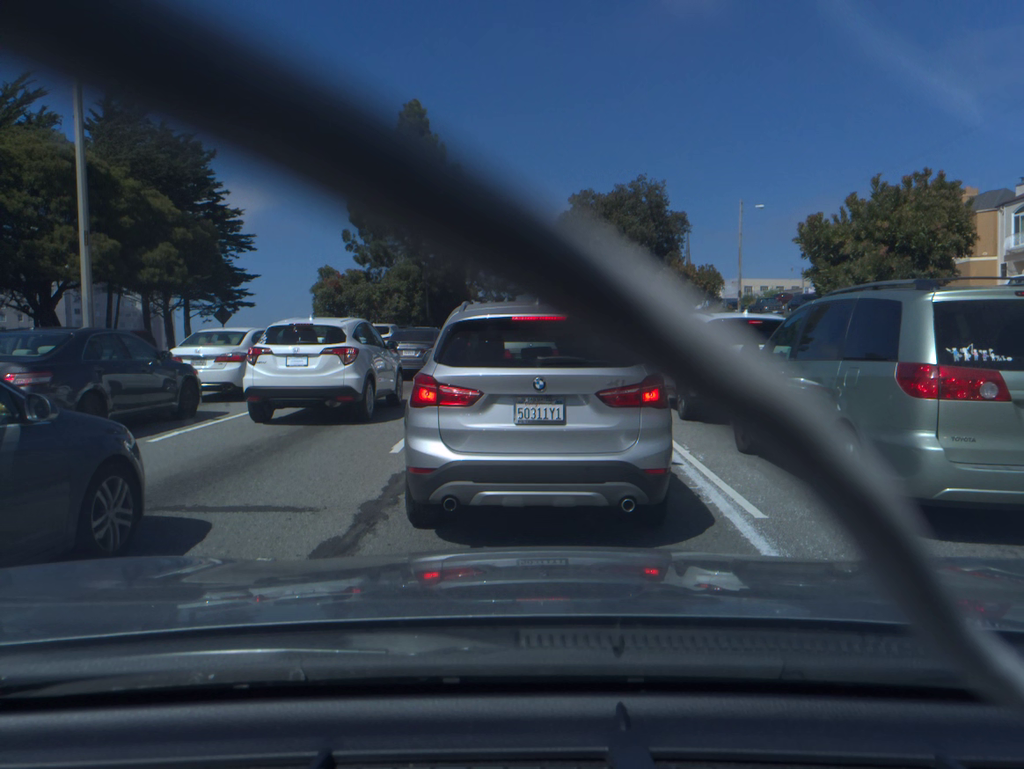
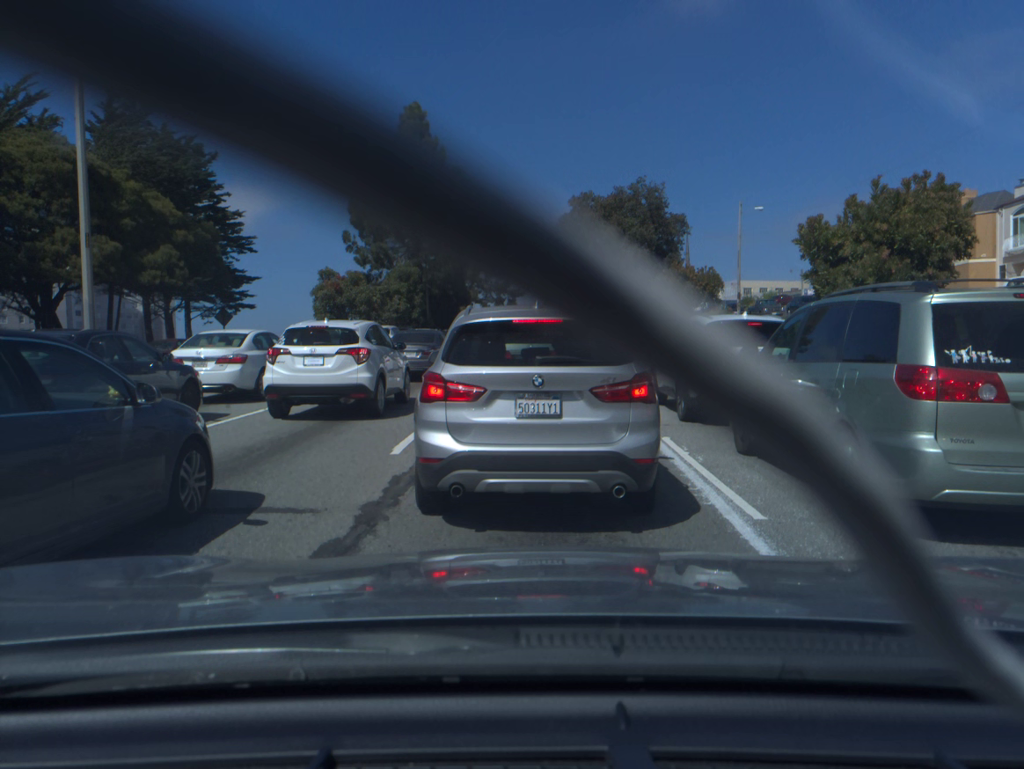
(0.0, 0.0) m; 0°
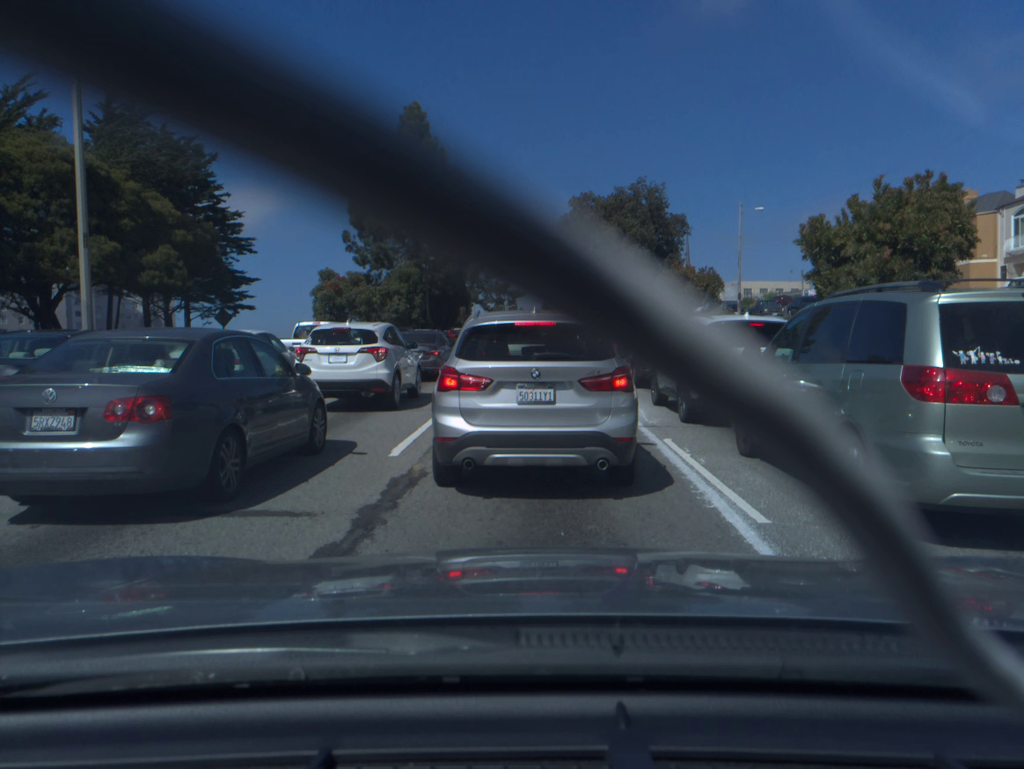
(0.0, 0.0) m; 0°
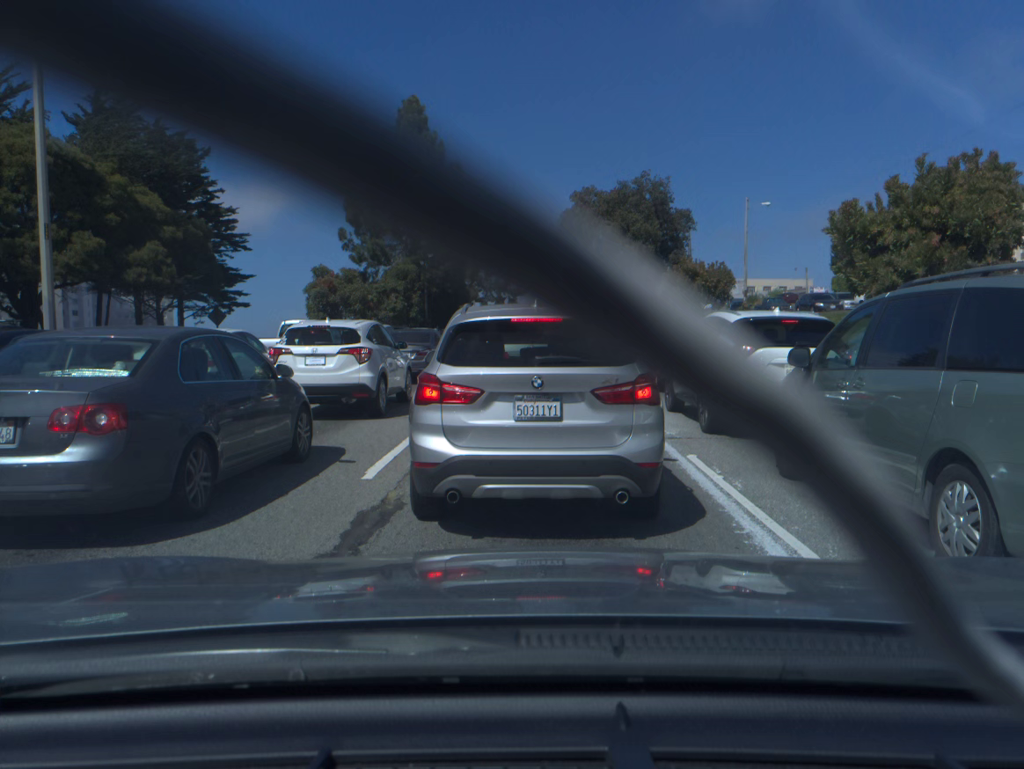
(0.0, +1.3) m; 0°
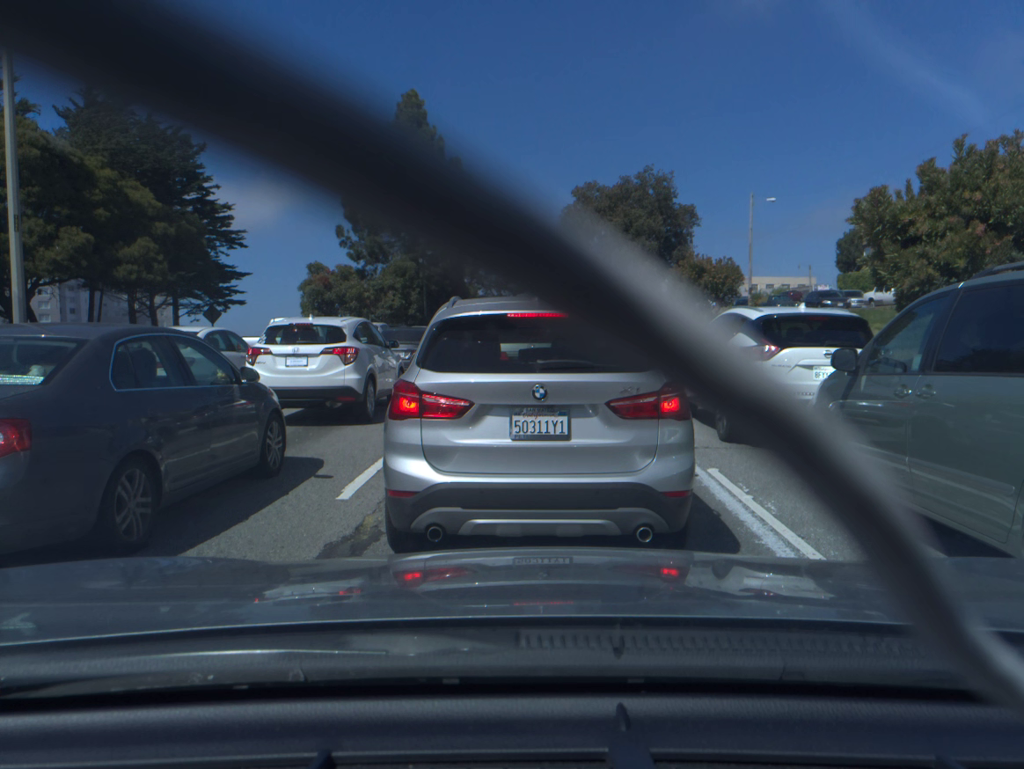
(0.0, +0.9) m; 0°
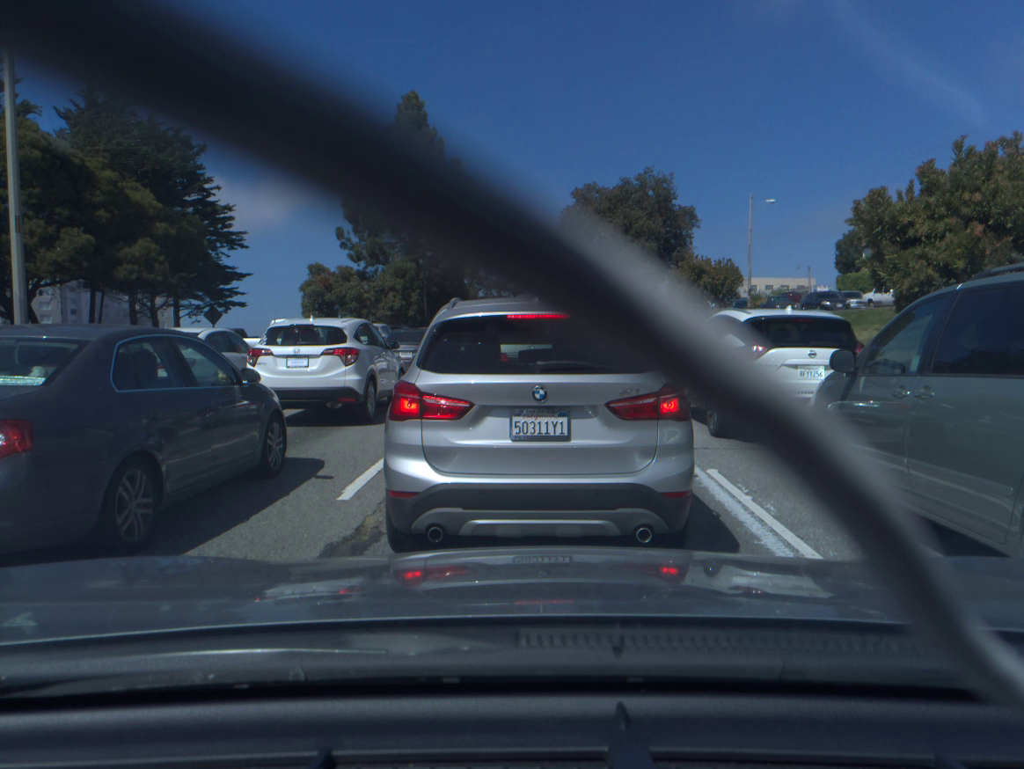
(0.0, 0.0) m; 0°
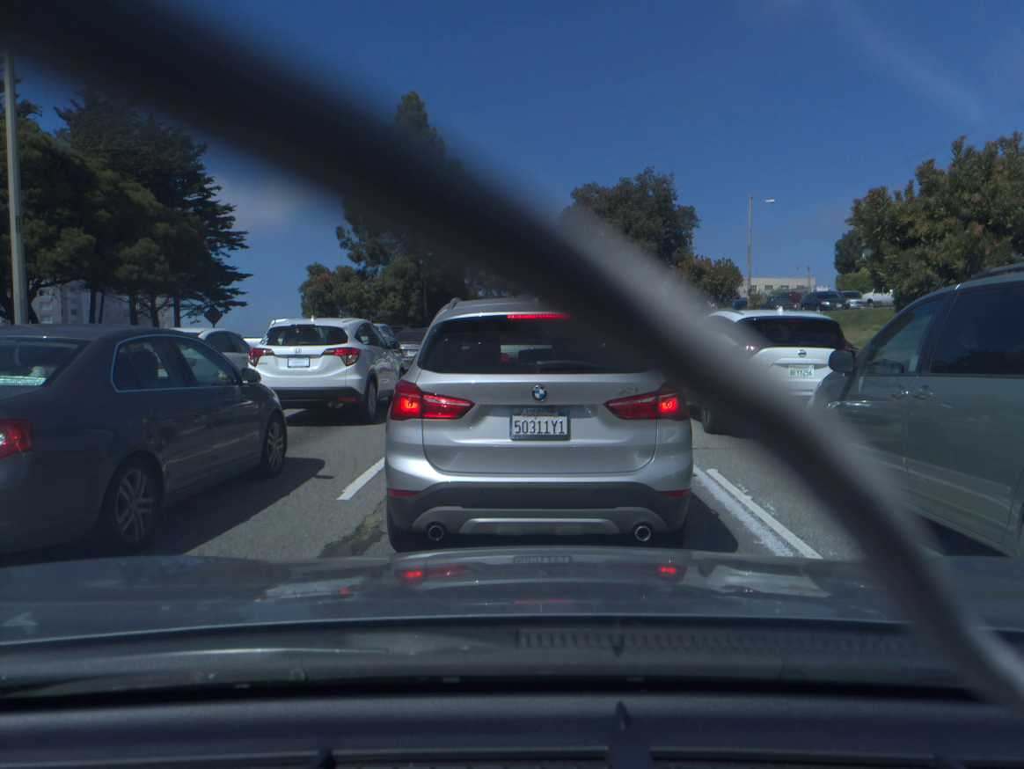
(0.0, 0.0) m; 0°
